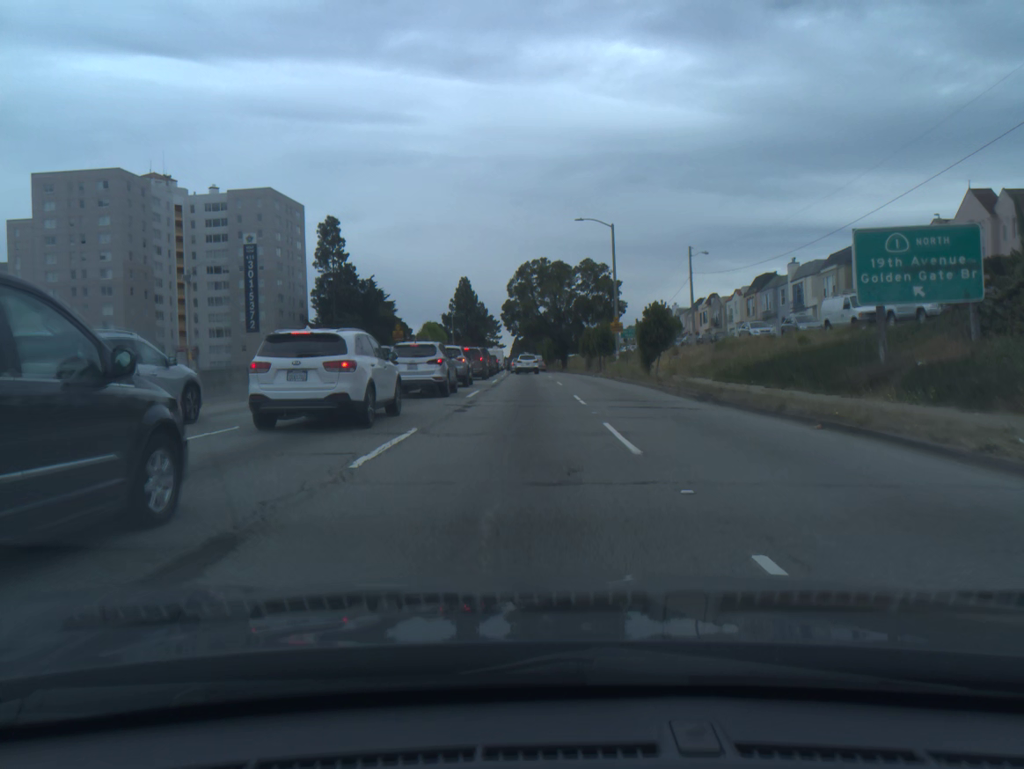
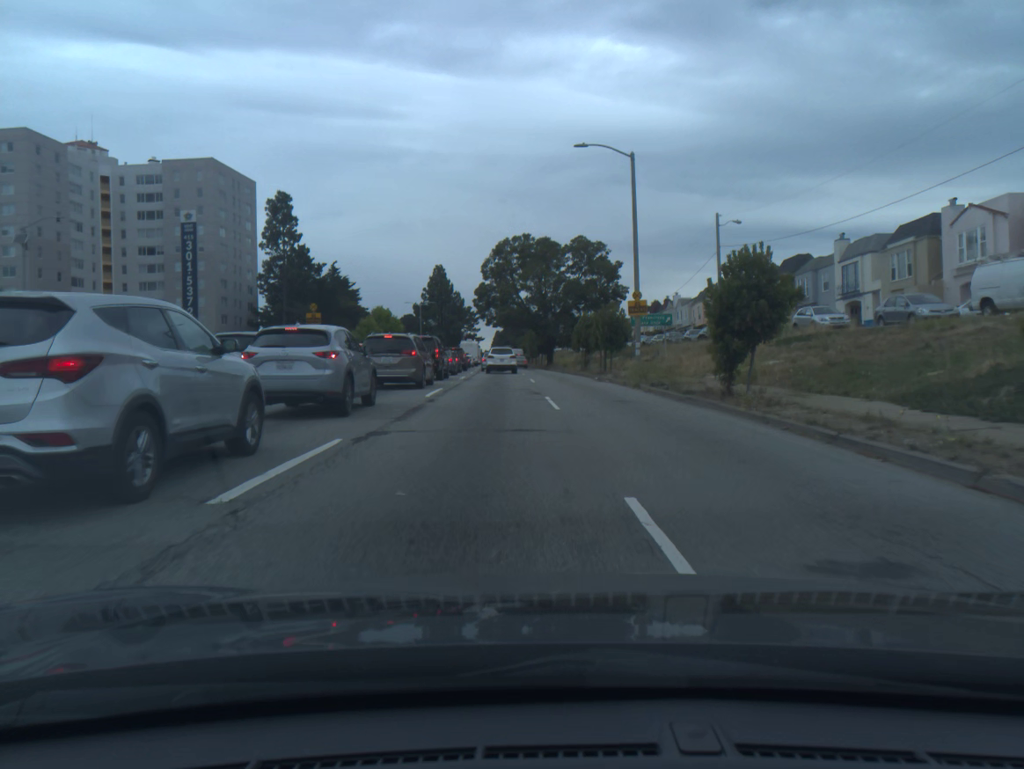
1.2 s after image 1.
(+0.1, +17.7) m; +1°
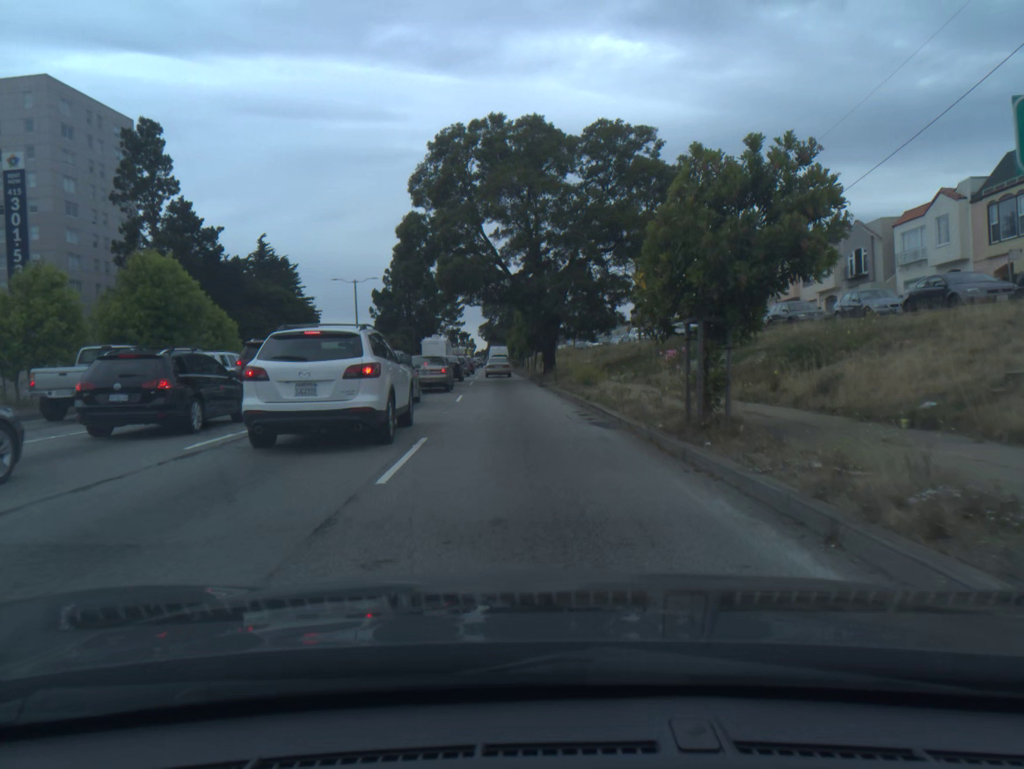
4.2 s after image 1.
(+0.5, +38.8) m; -1°
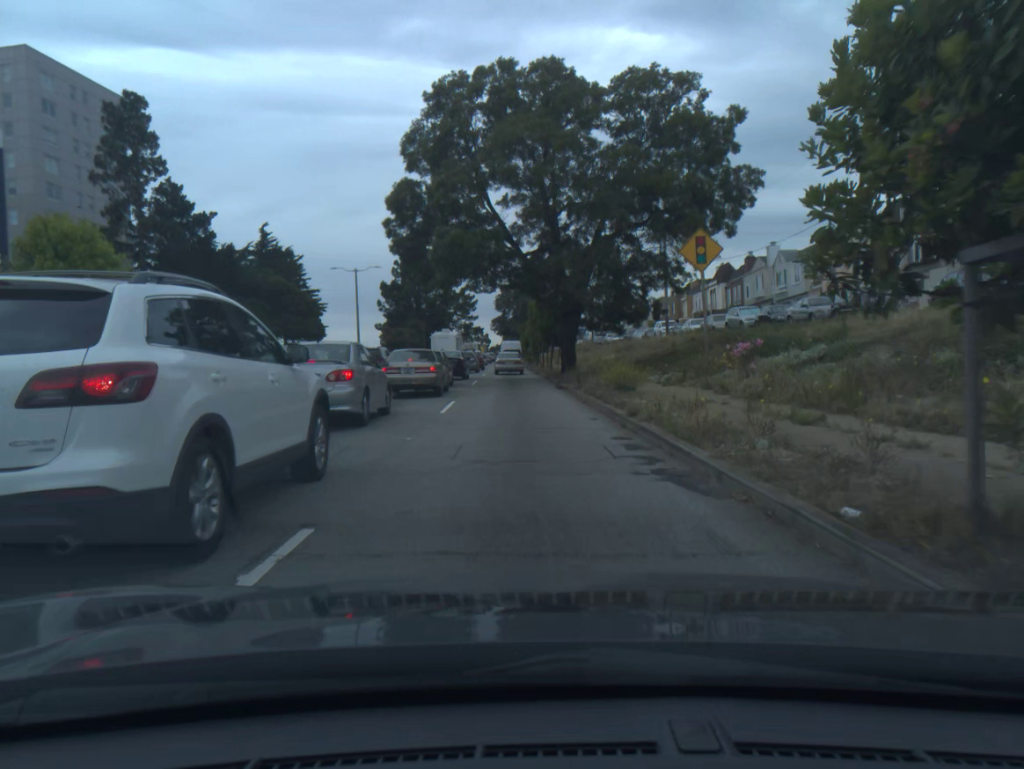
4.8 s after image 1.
(0.0, +6.7) m; -1°
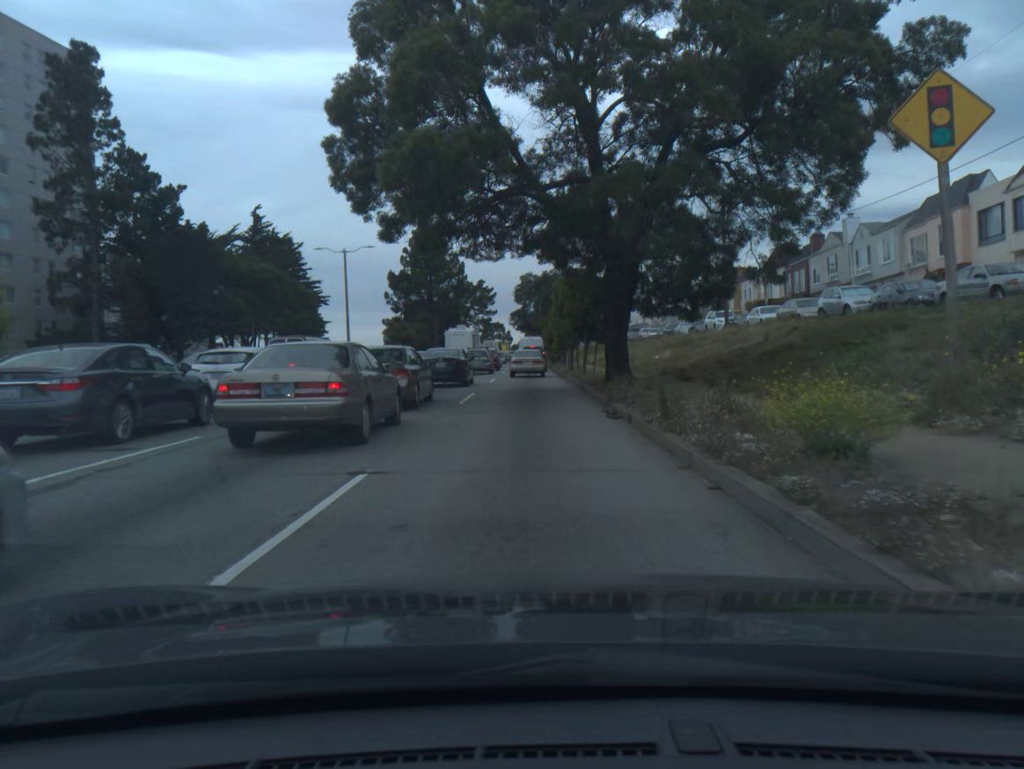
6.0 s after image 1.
(-0.2, +12.4) m; -2°
